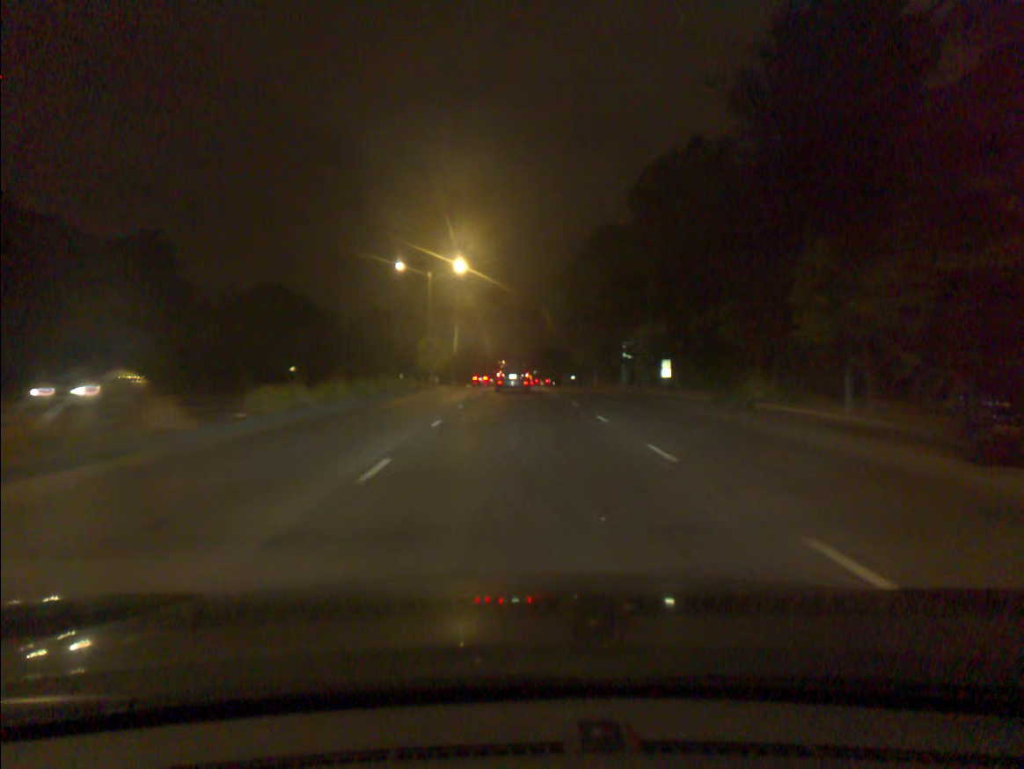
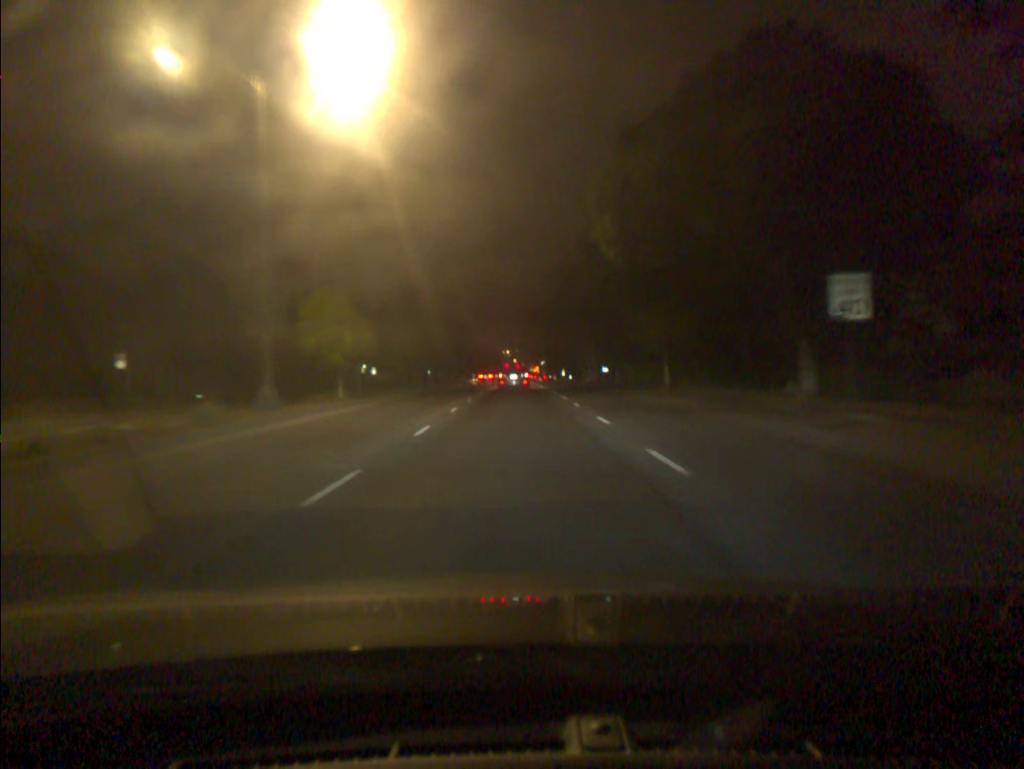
(0.0, +37.6) m; 0°
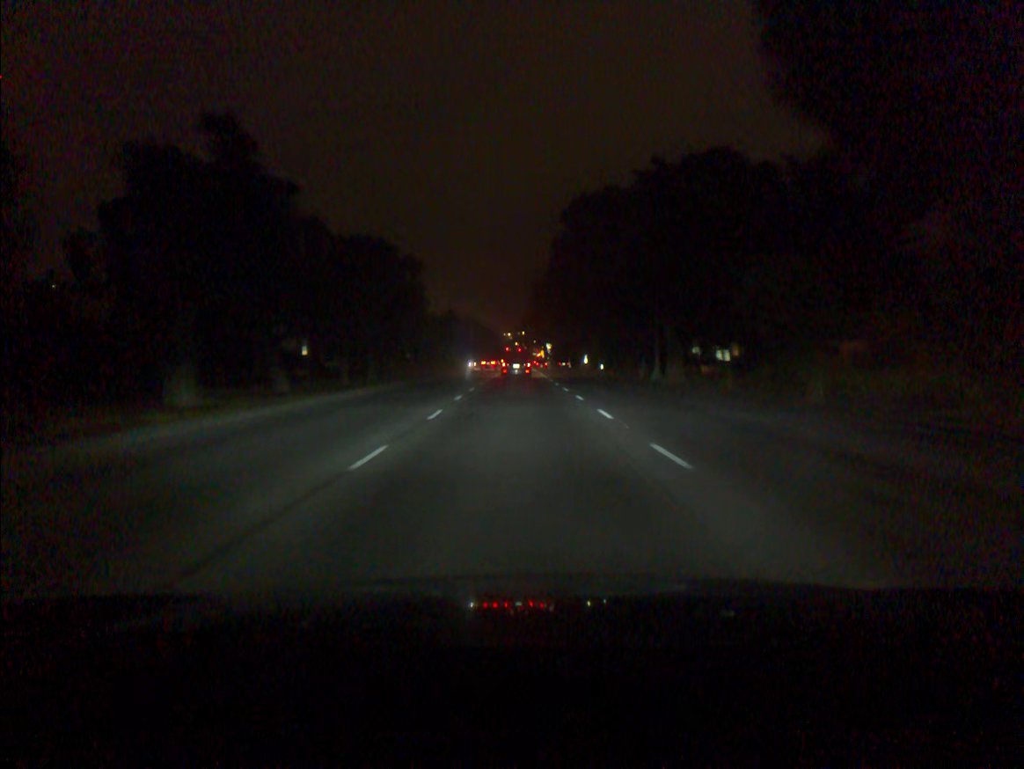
(-0.2, +42.6) m; 0°
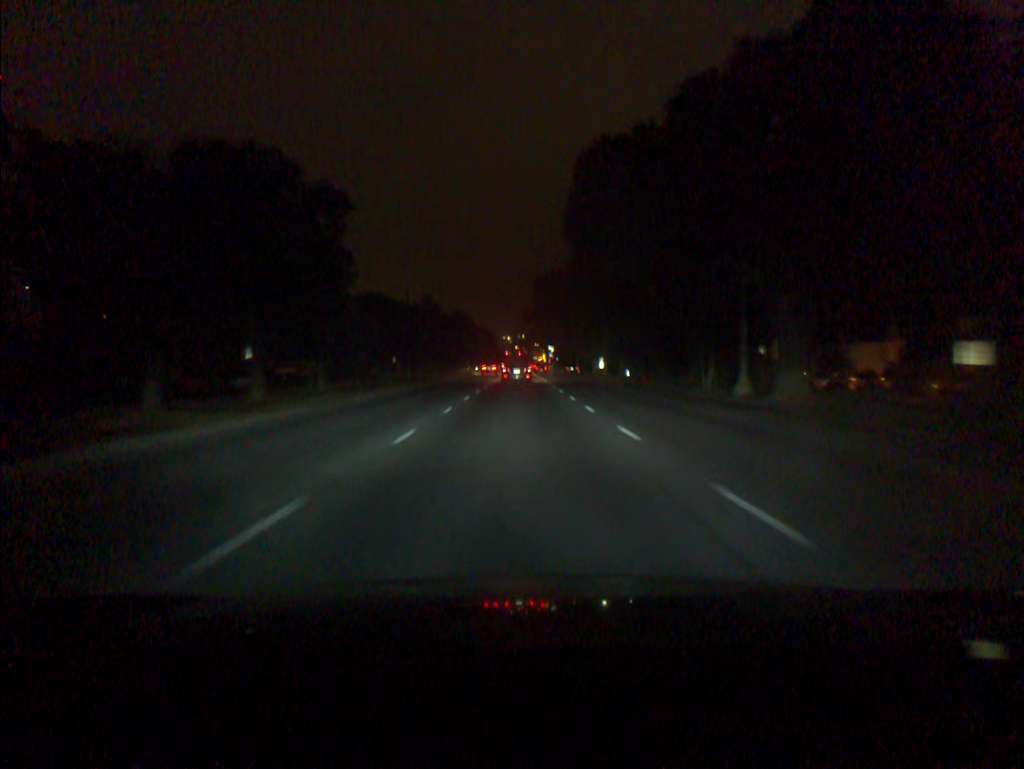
(0.0, +18.1) m; 0°
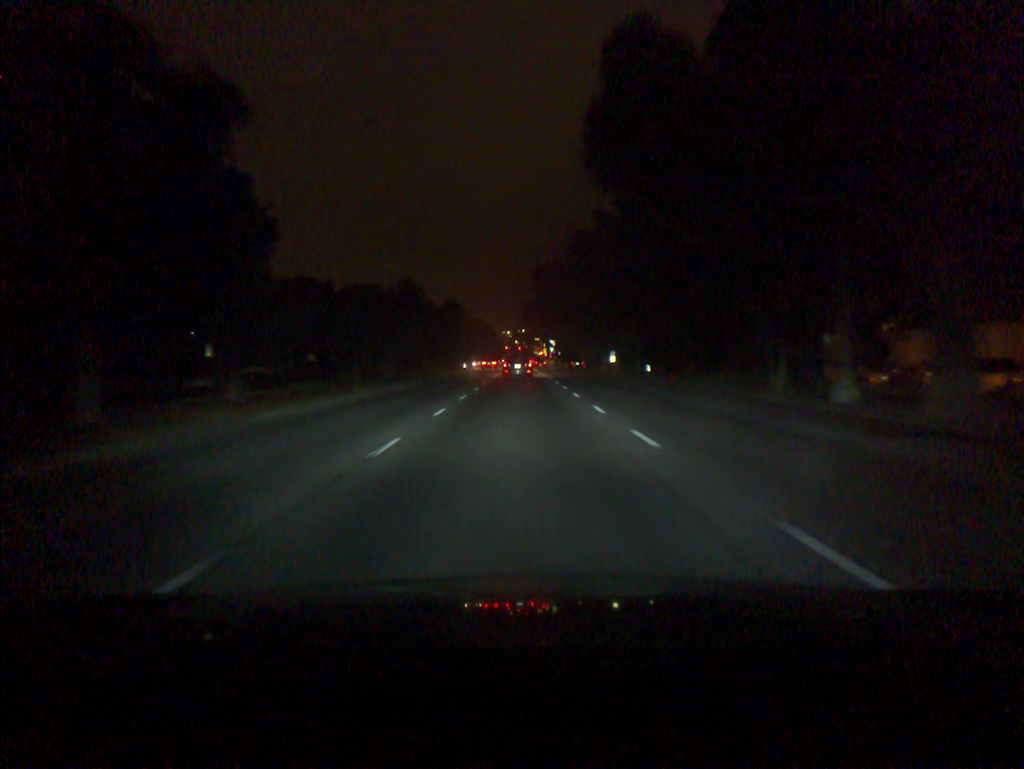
(0.0, +9.3) m; 0°
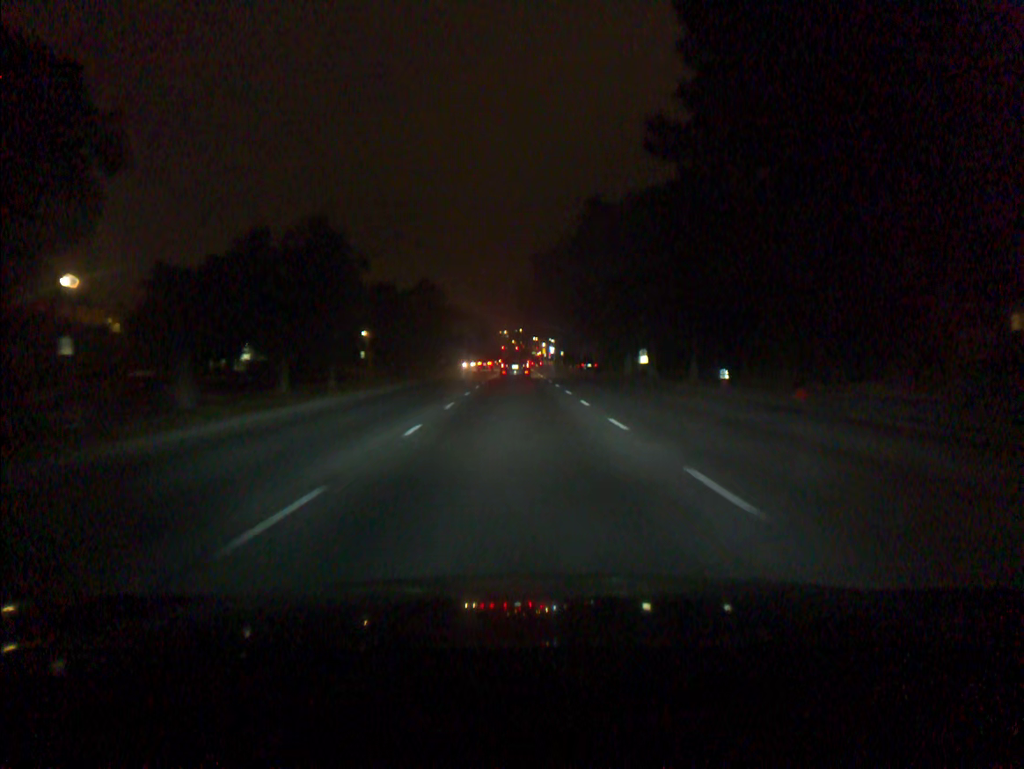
(0.0, +18.8) m; 0°
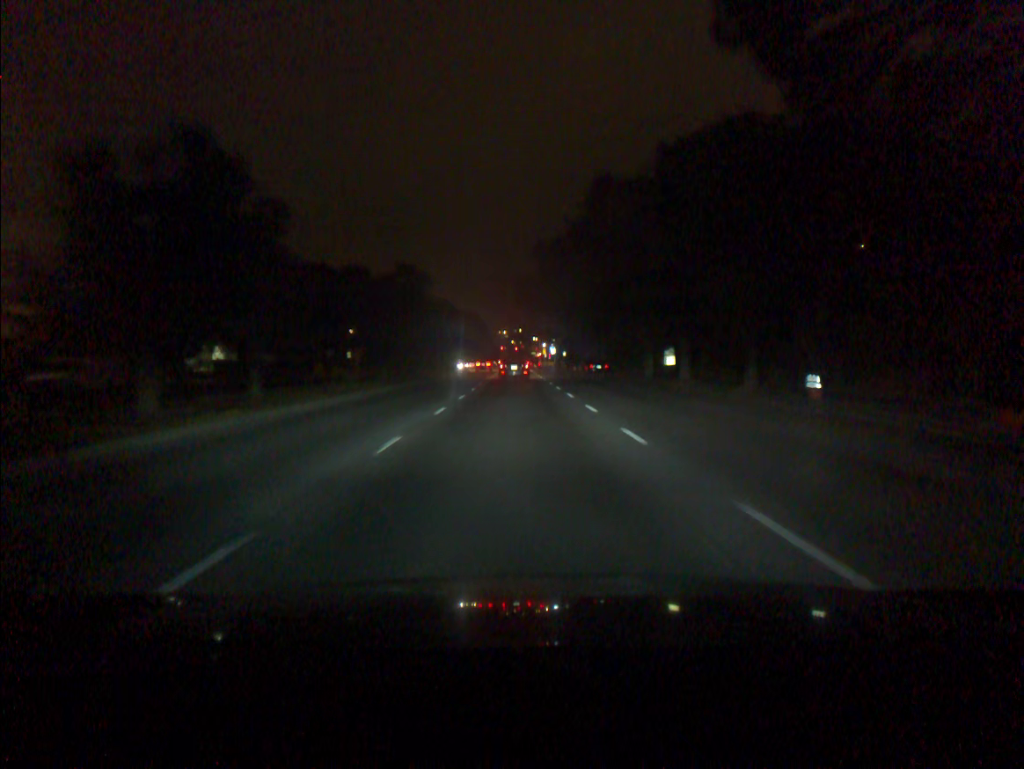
(0.0, +9.5) m; 0°
